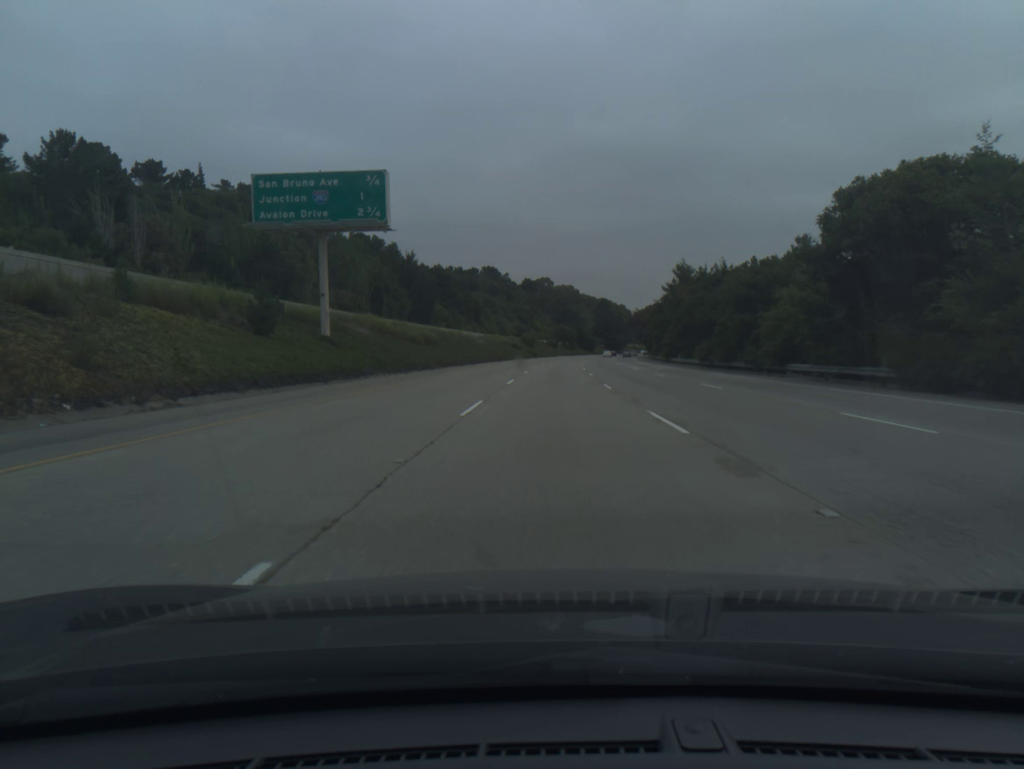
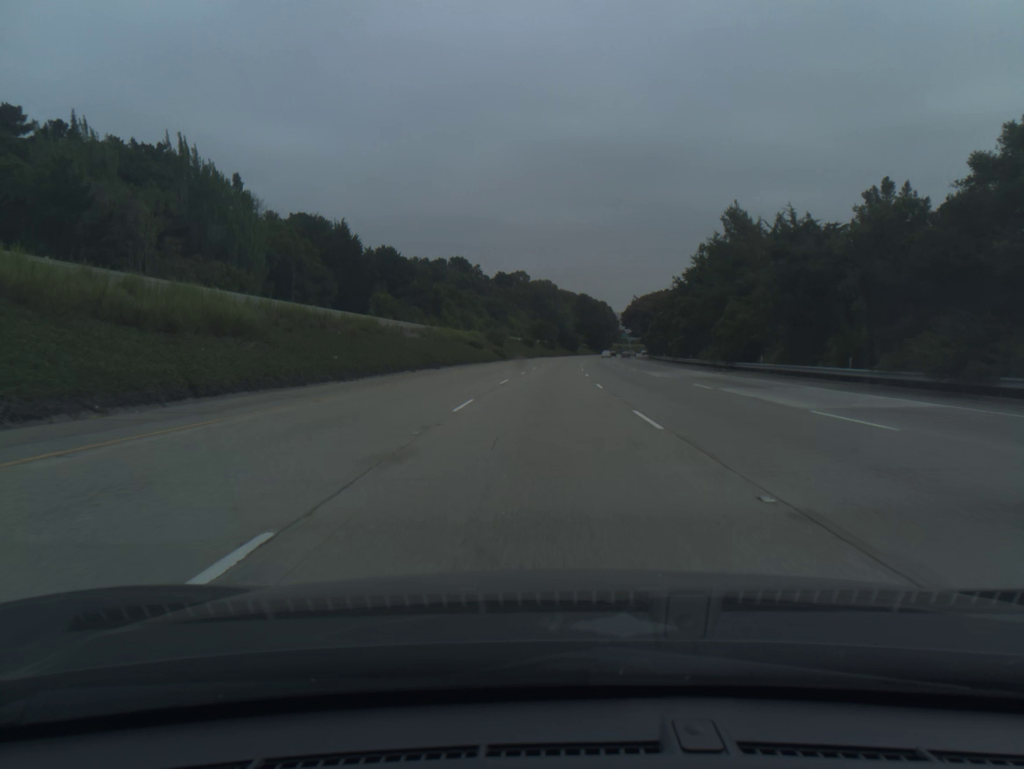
(+0.7, +43.0) m; +2°
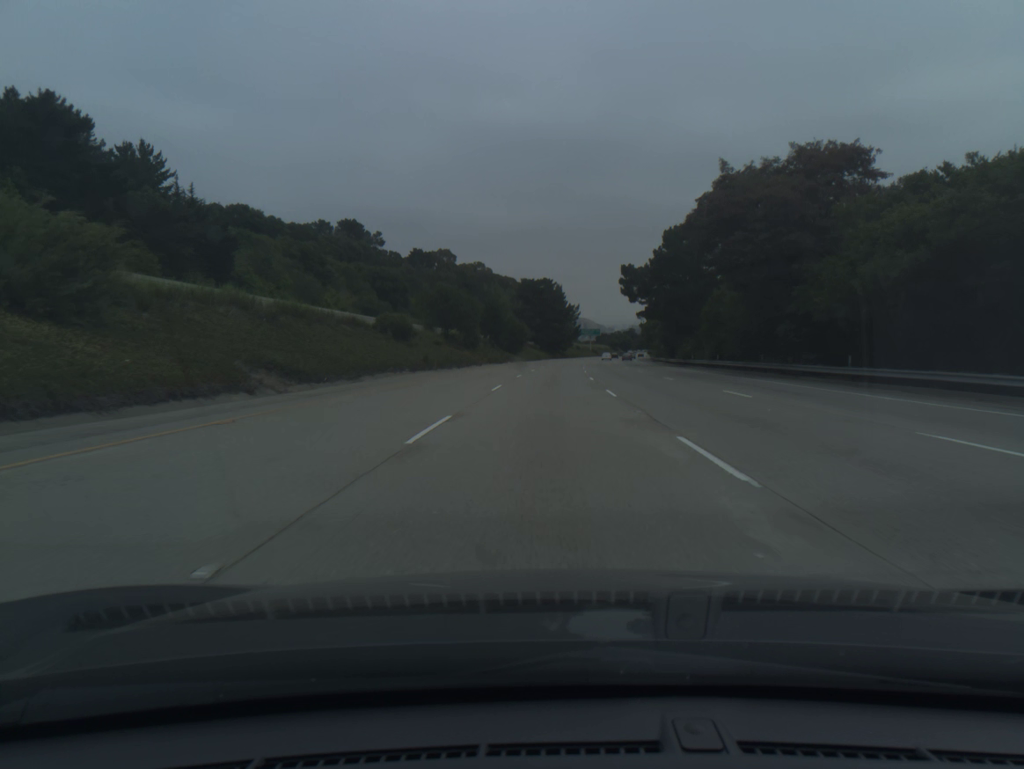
(+3.7, +107.3) m; +4°
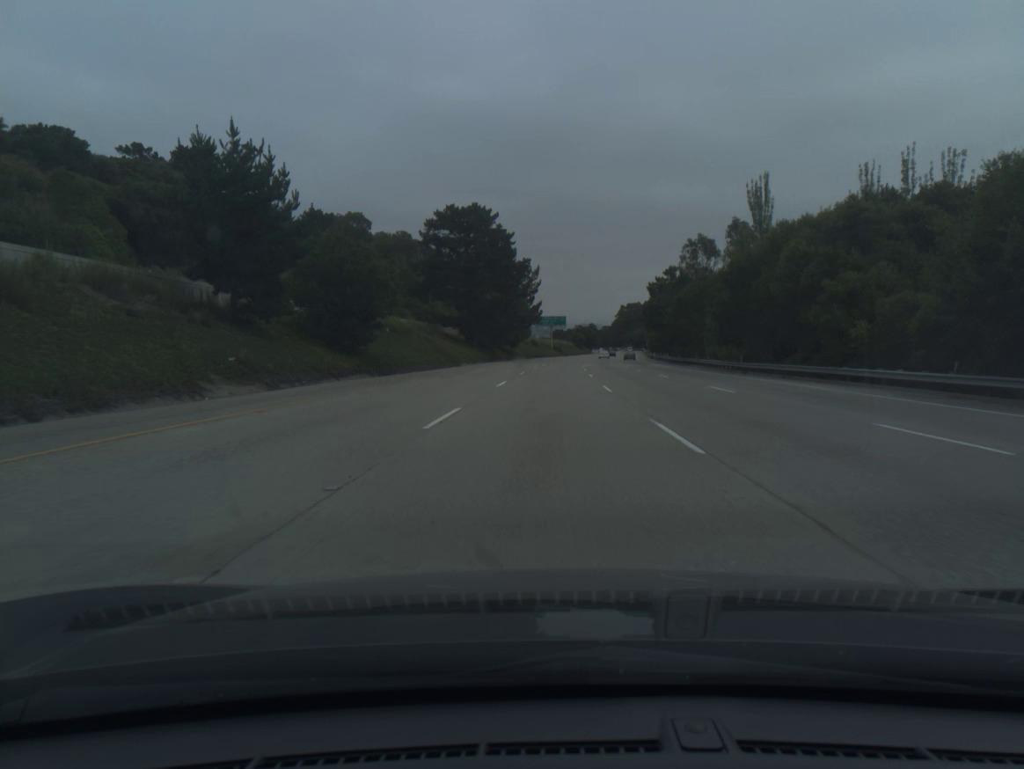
(+2.8, +85.7) m; +4°
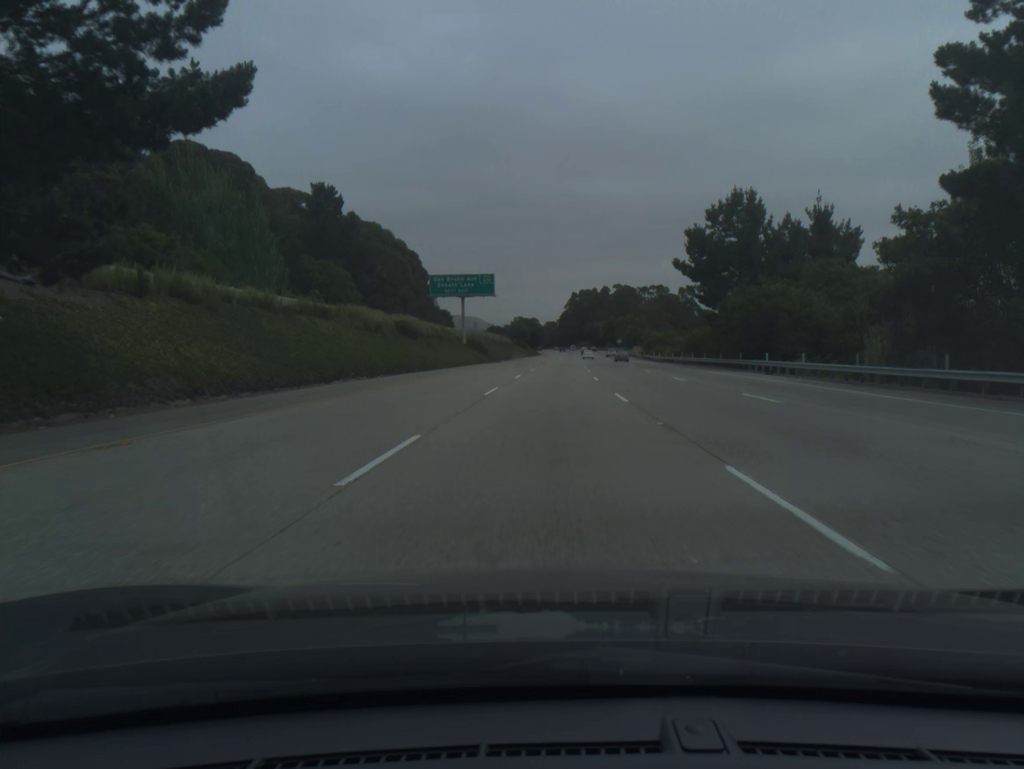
(+4.4, +107.1) m; +5°
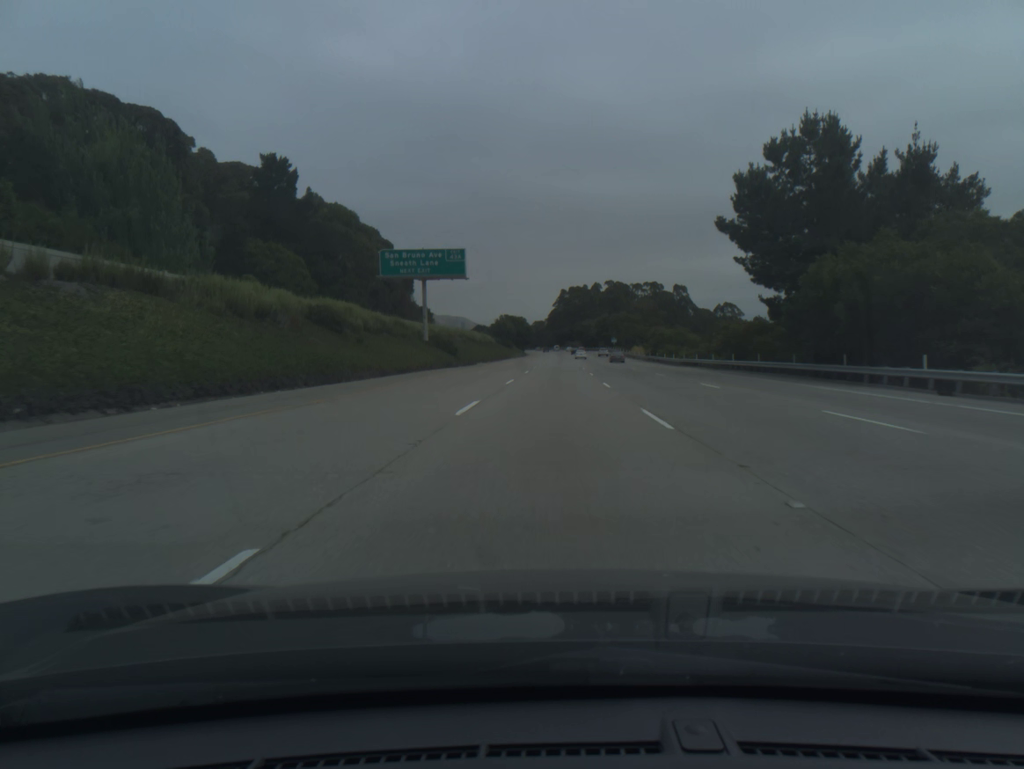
(+0.1, +21.4) m; +1°
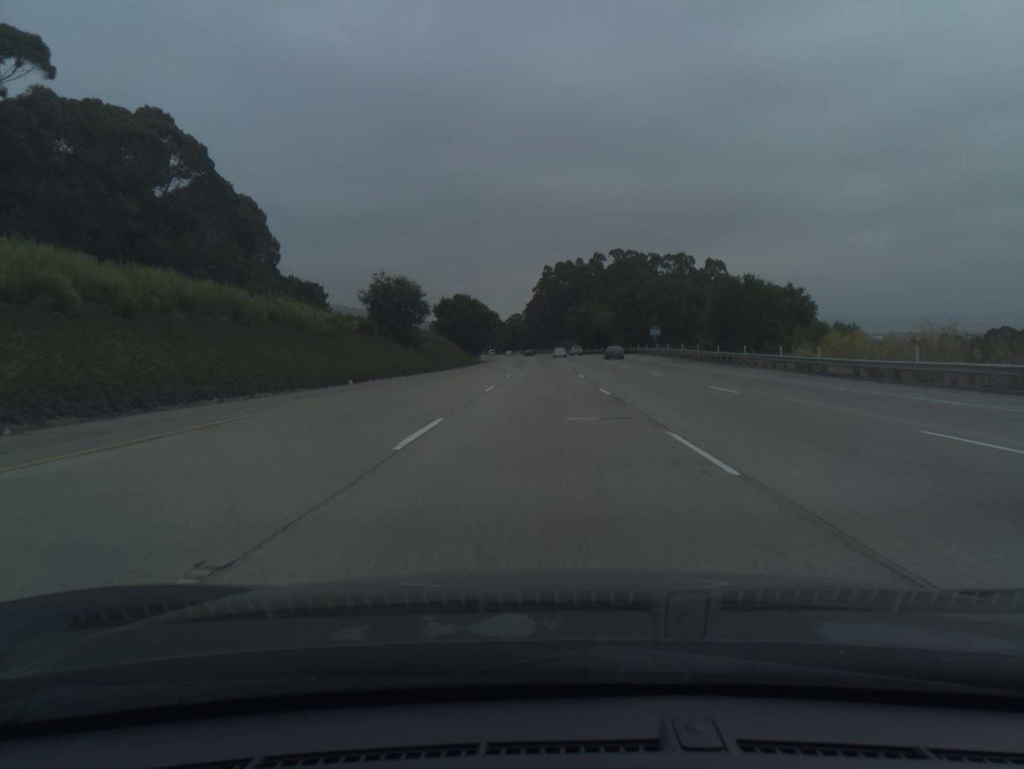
(+2.3, +107.0) m; +1°
